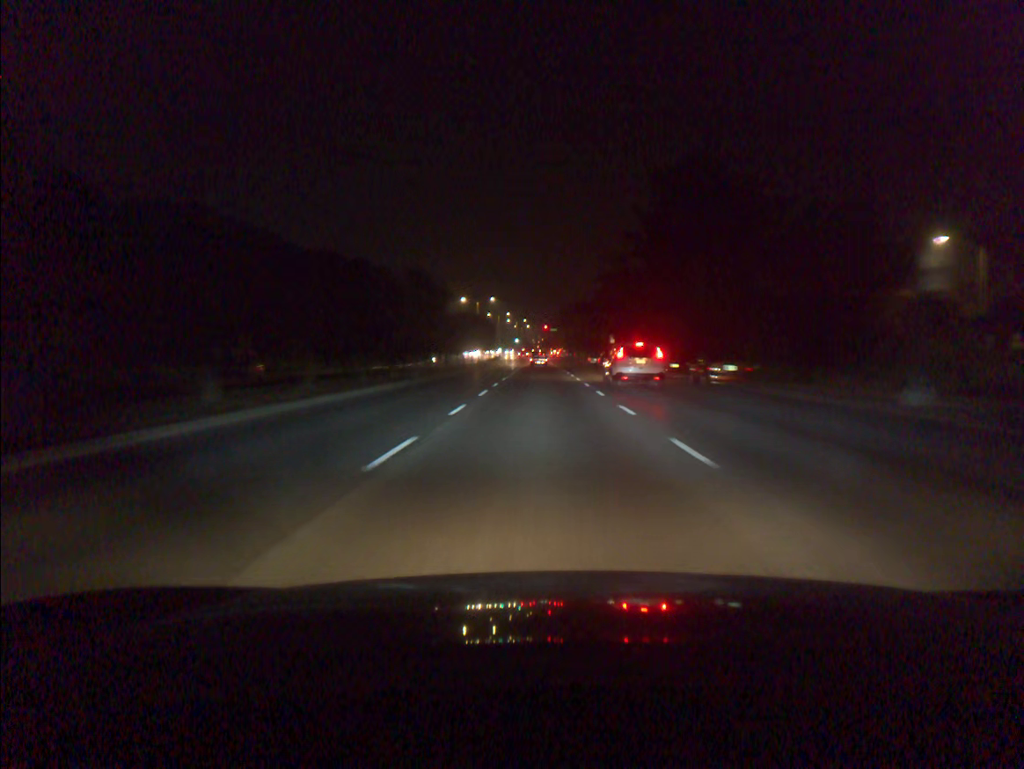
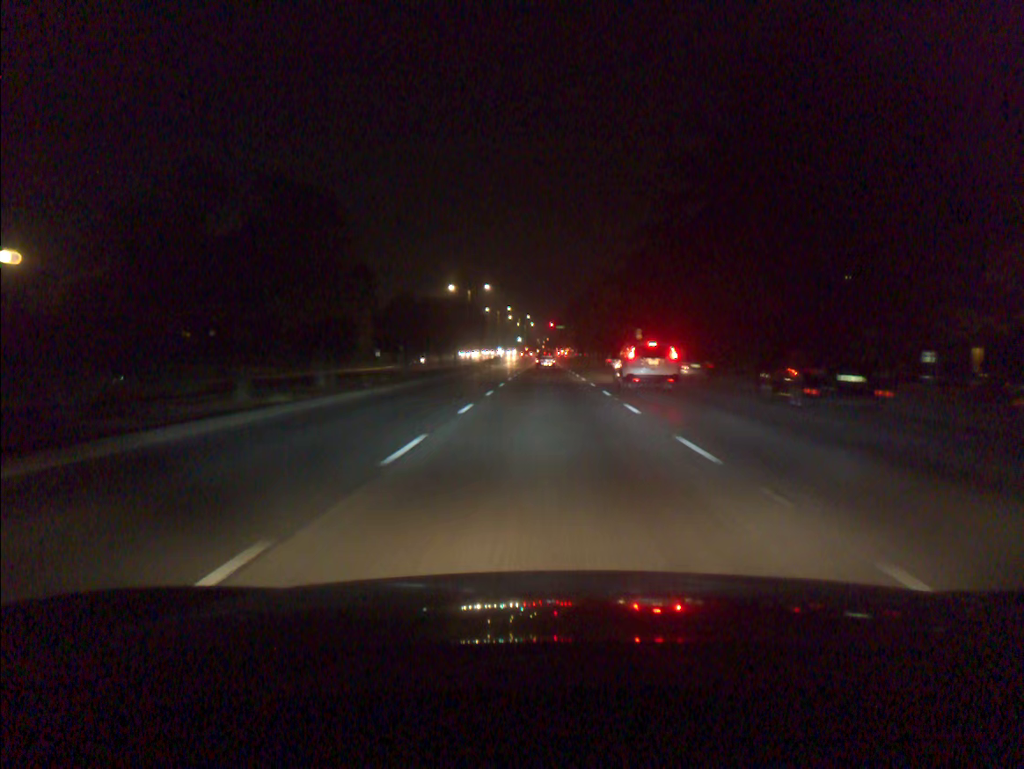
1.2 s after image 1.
(-0.1, +21.3) m; 0°
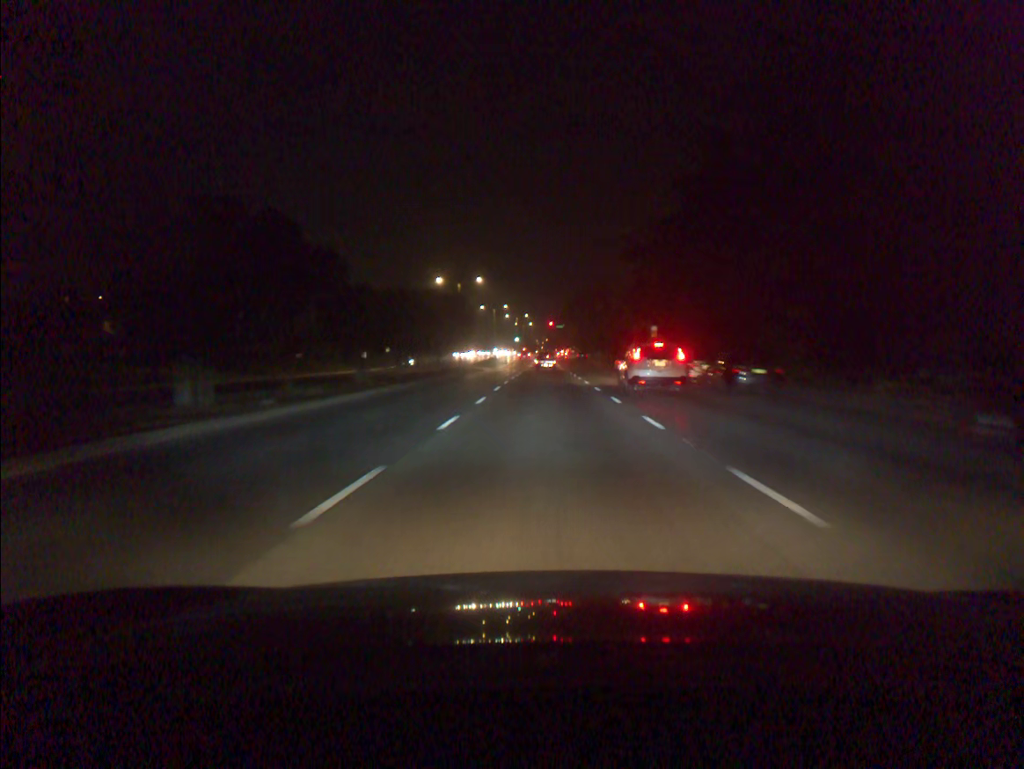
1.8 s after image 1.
(0.0, +10.4) m; 0°
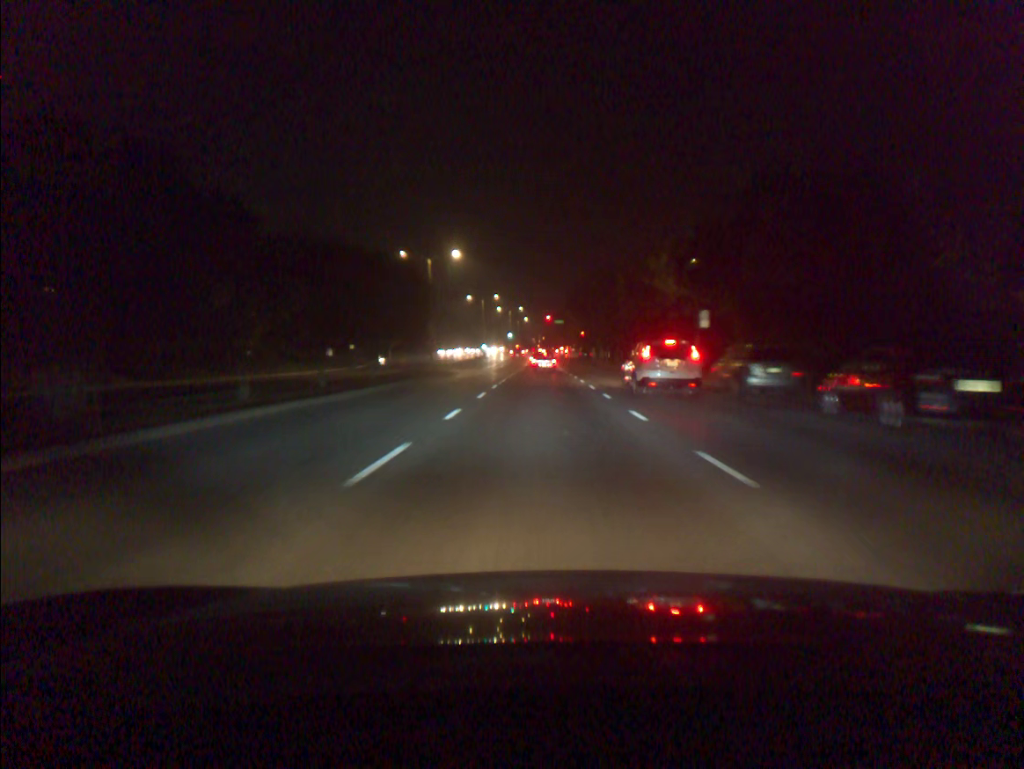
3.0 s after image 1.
(+0.1, +20.3) m; 0°
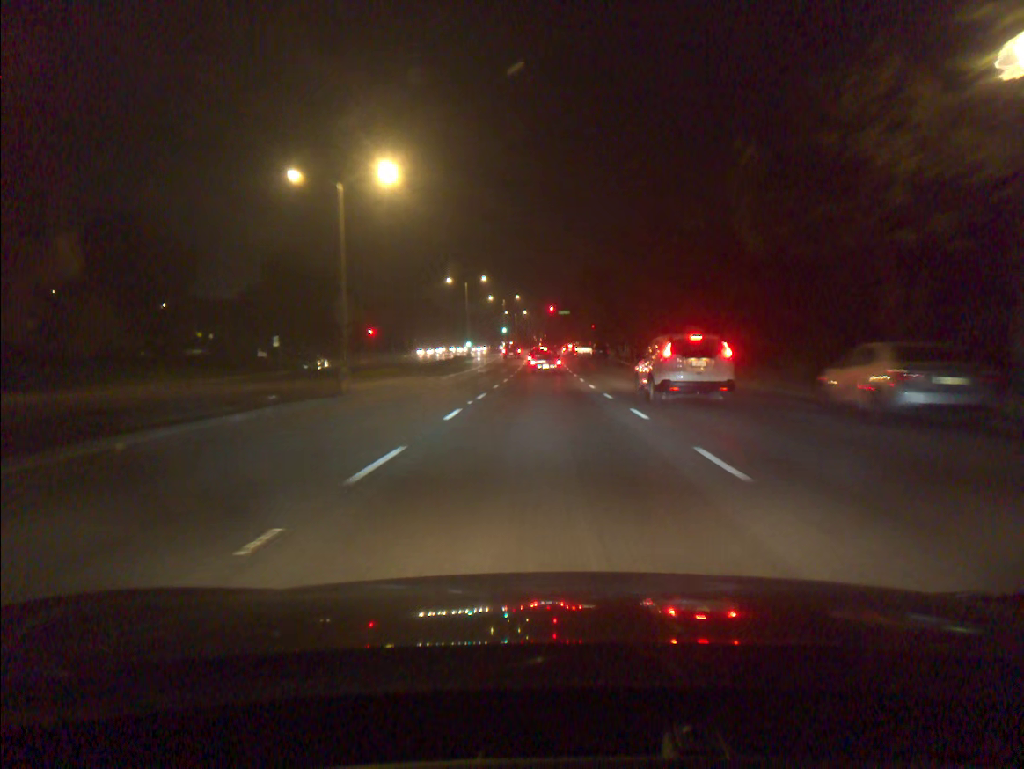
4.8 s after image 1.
(0.0, +28.3) m; 0°
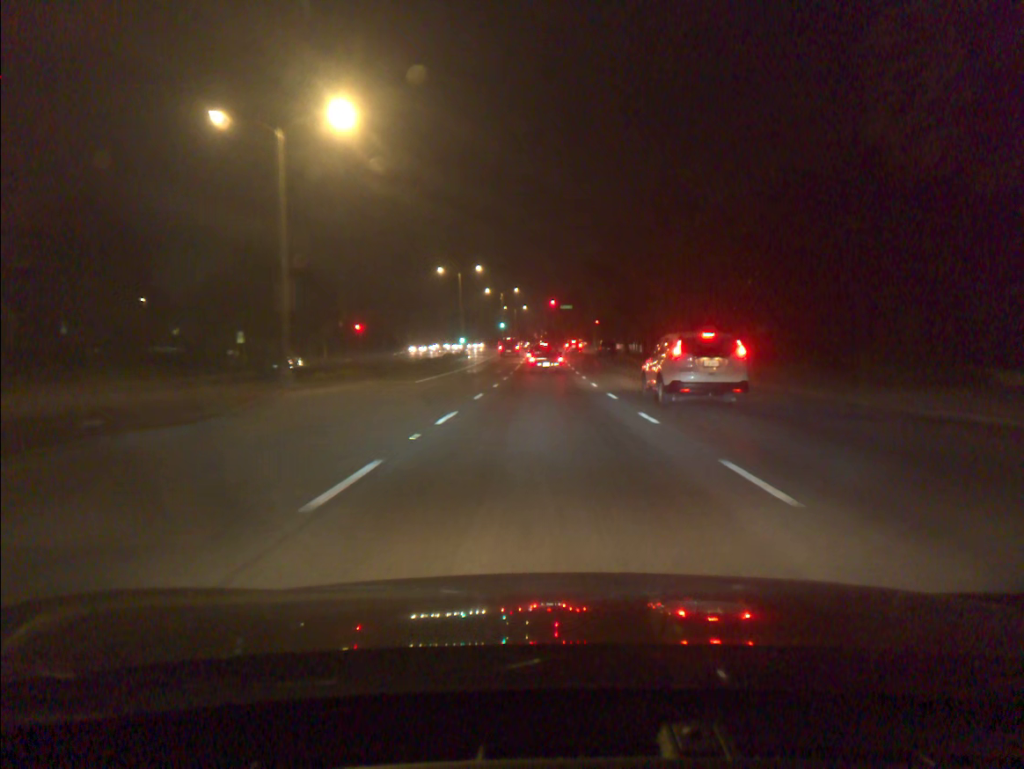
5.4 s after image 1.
(0.0, +8.4) m; 0°
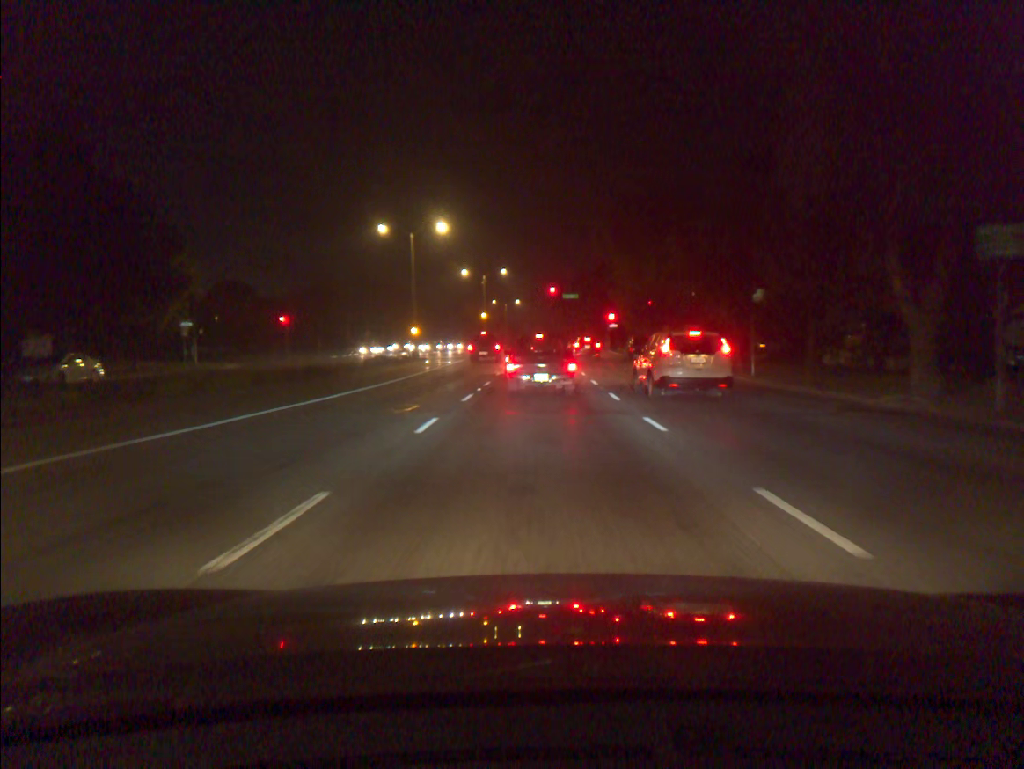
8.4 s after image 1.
(+0.1, +30.9) m; 0°
